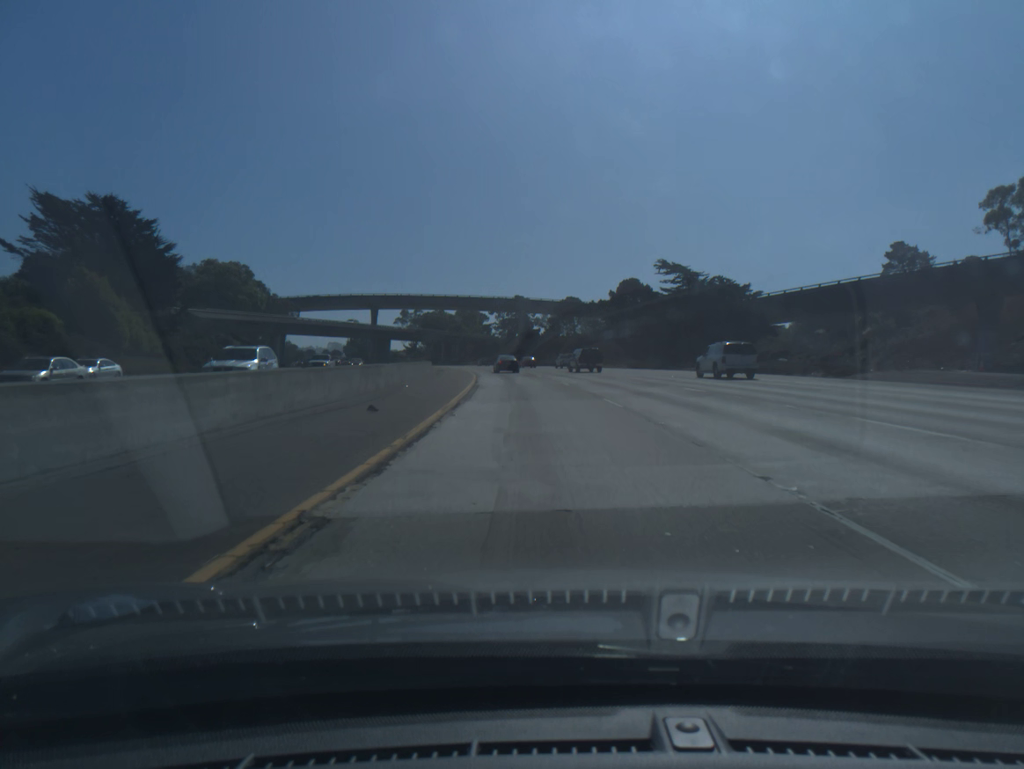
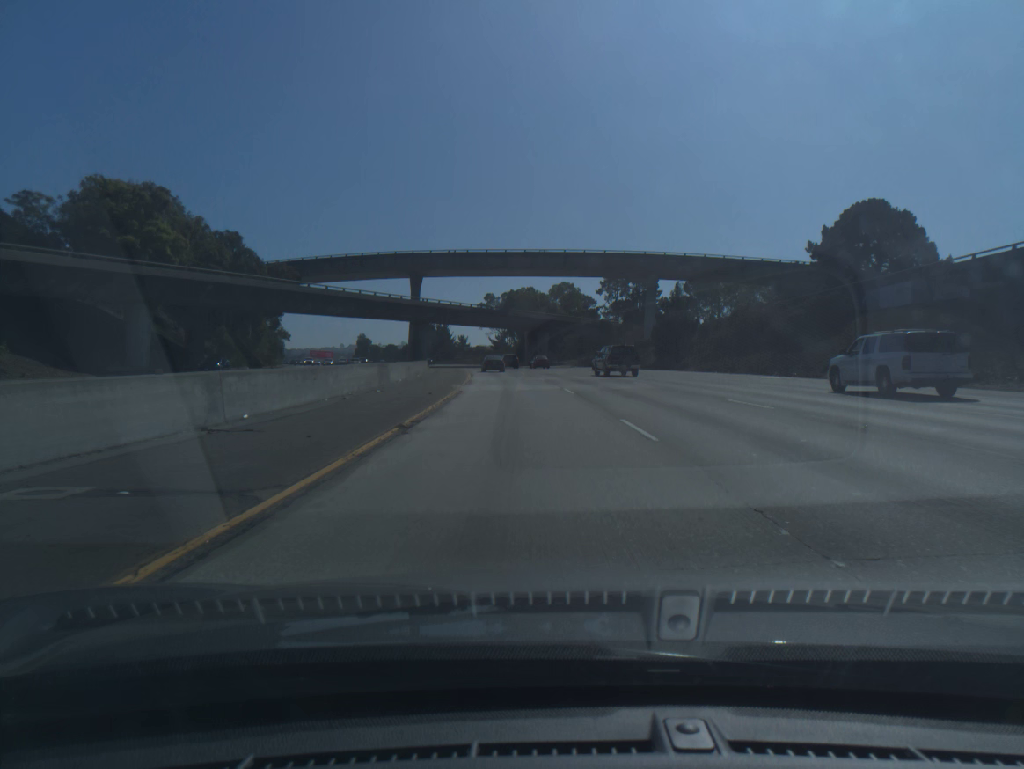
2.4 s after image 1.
(-4.6, +79.5) m; -7°
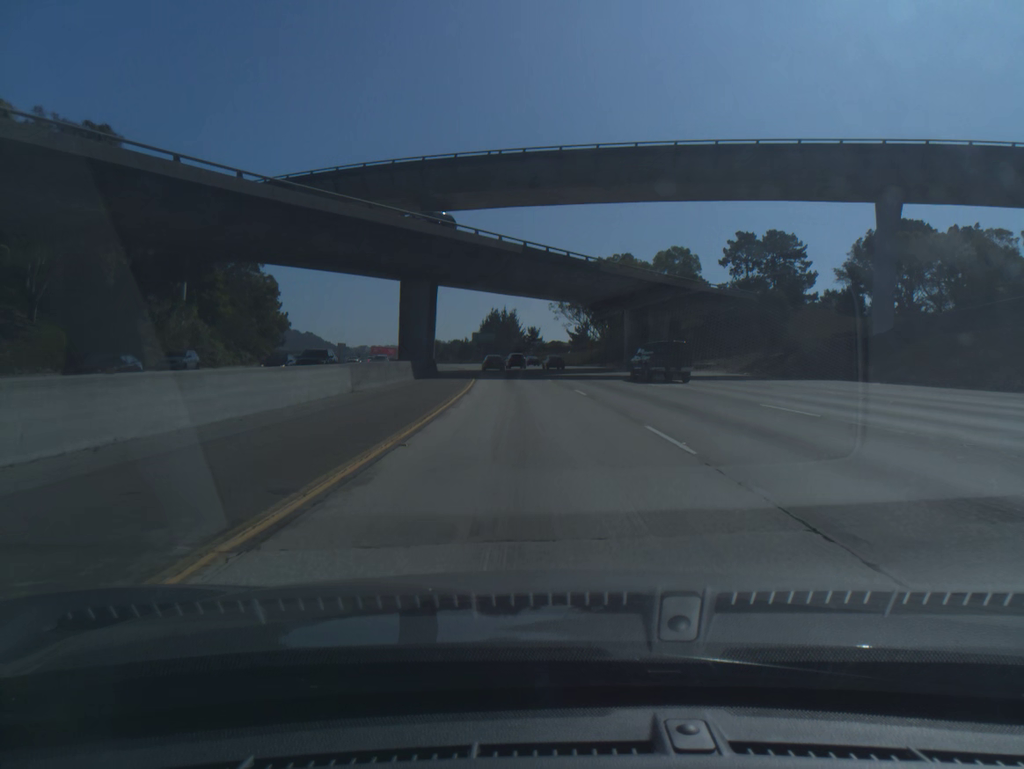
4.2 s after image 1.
(-3.2, +60.0) m; -6°
